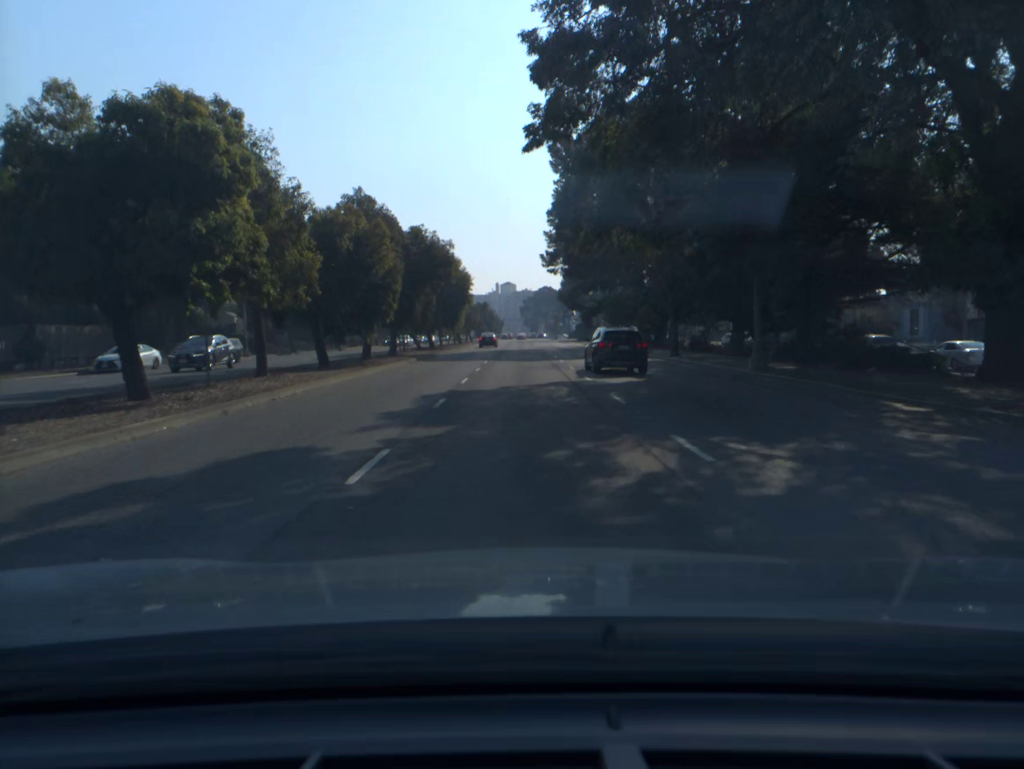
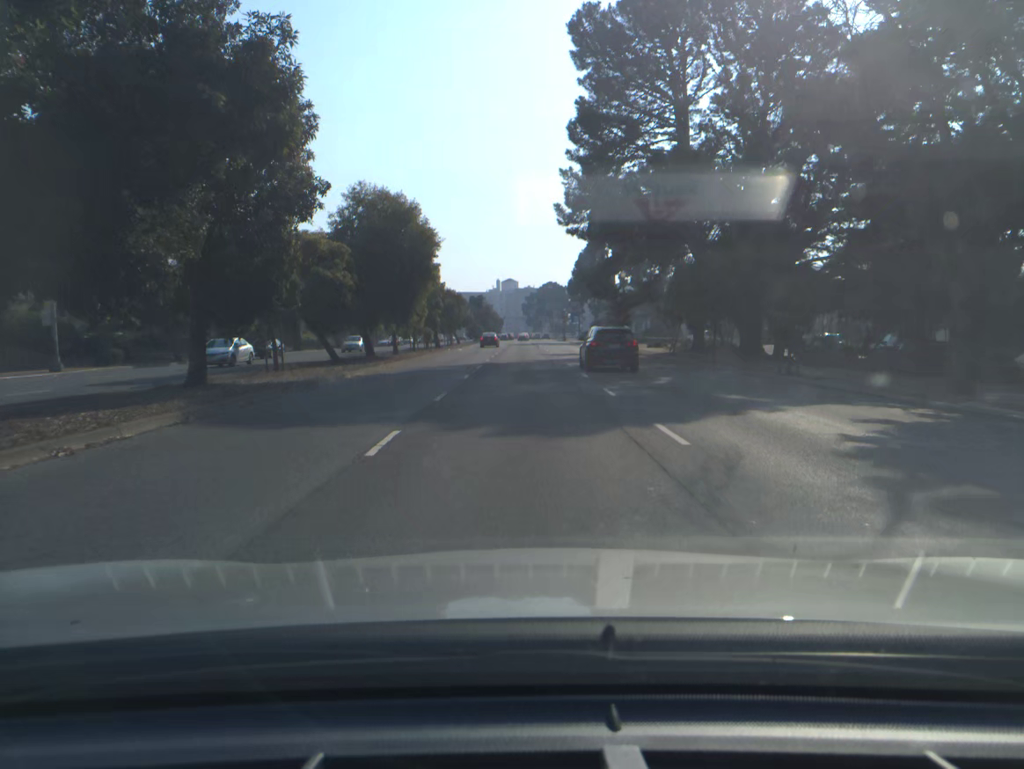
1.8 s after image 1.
(0.0, +27.9) m; 0°
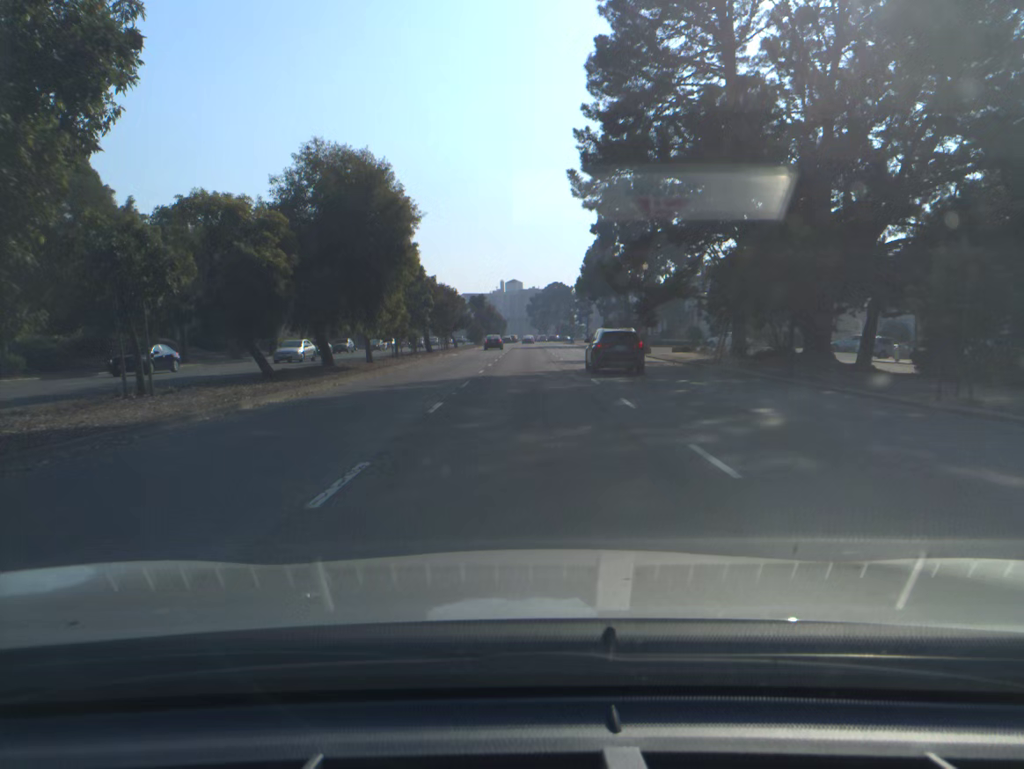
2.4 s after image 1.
(0.0, +9.3) m; 0°
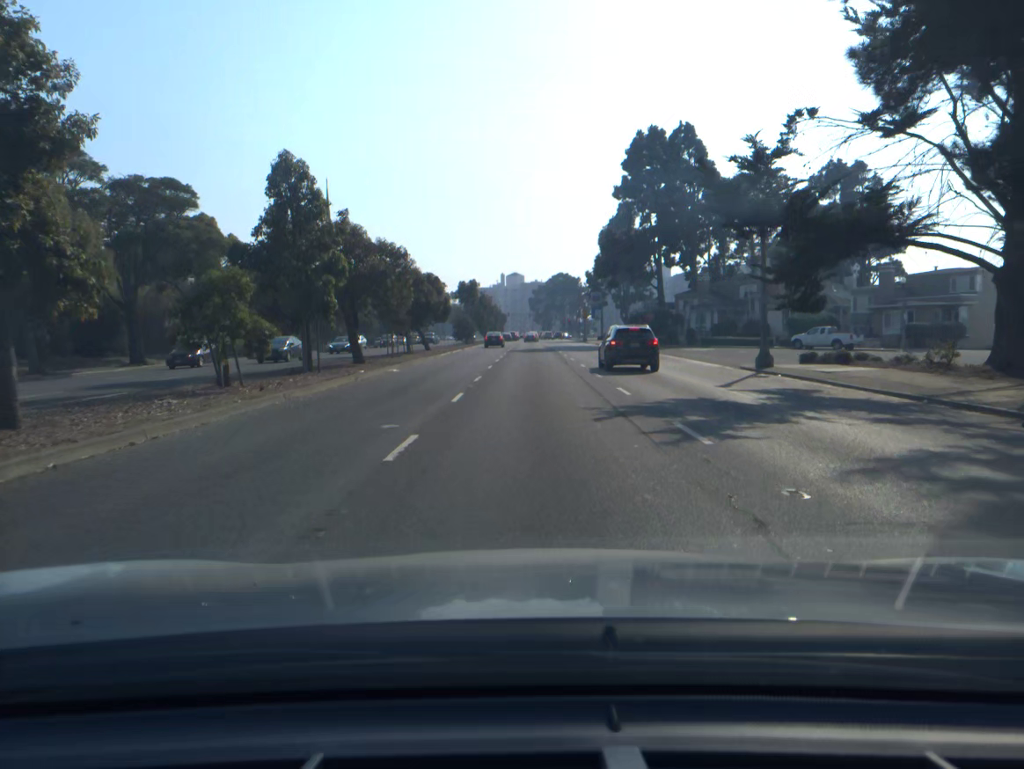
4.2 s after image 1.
(-0.2, +27.2) m; 0°
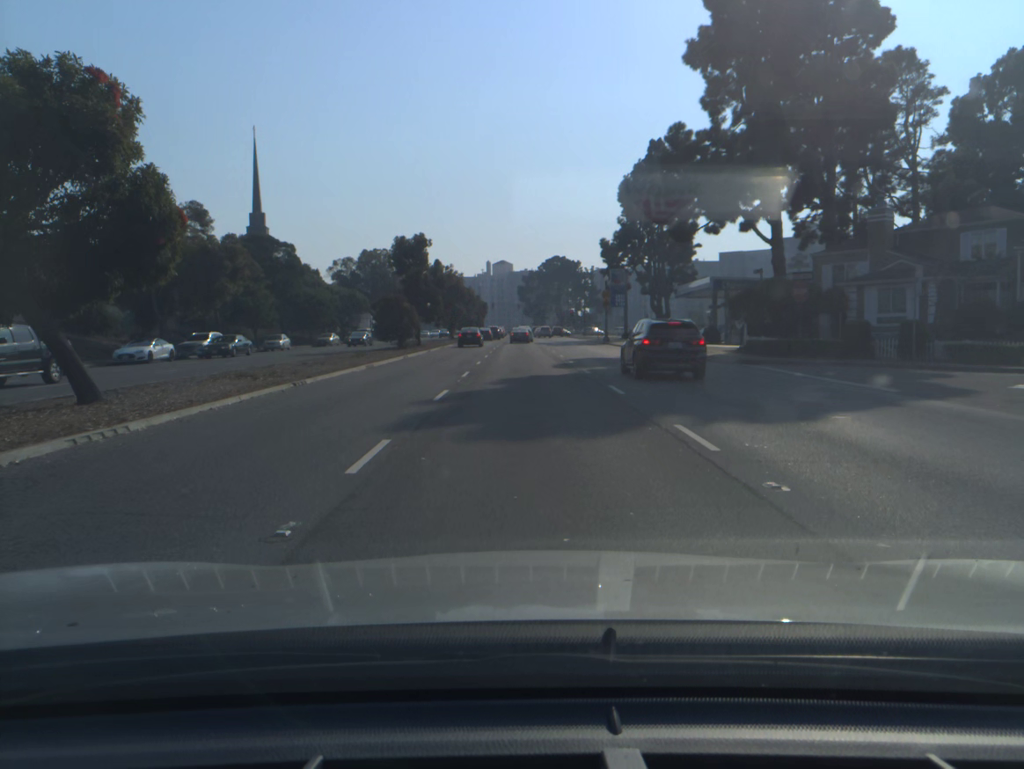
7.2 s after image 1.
(+0.2, +43.6) m; +1°
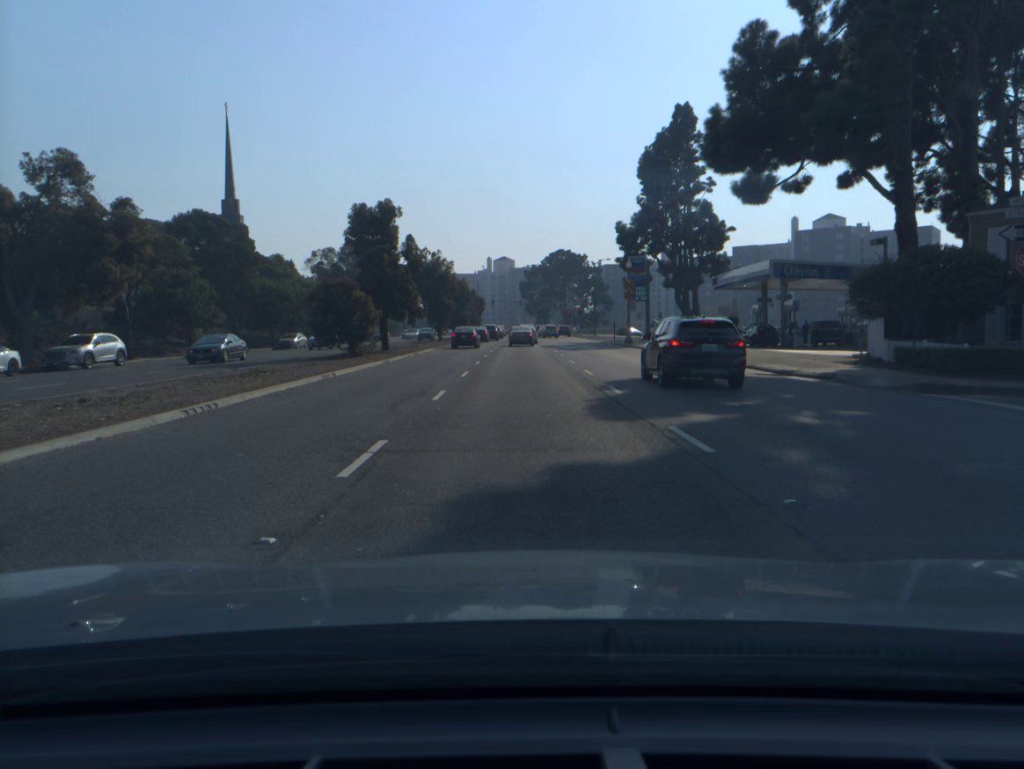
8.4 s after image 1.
(0.0, +15.1) m; 0°
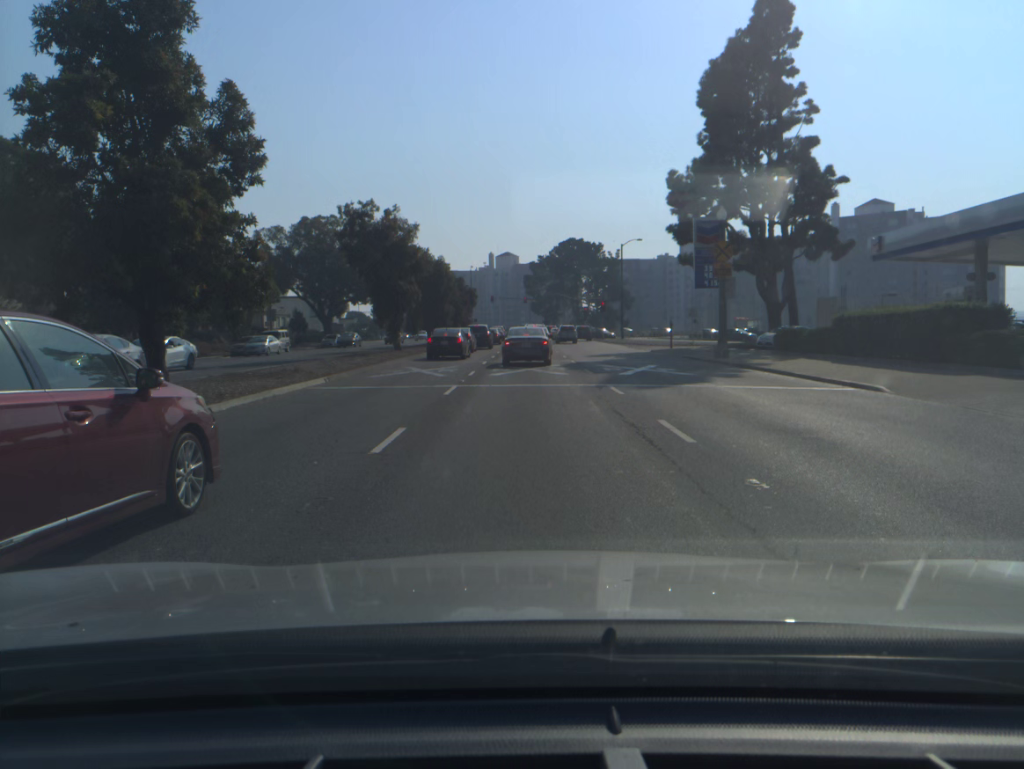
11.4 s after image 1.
(-0.2, +28.0) m; 0°
